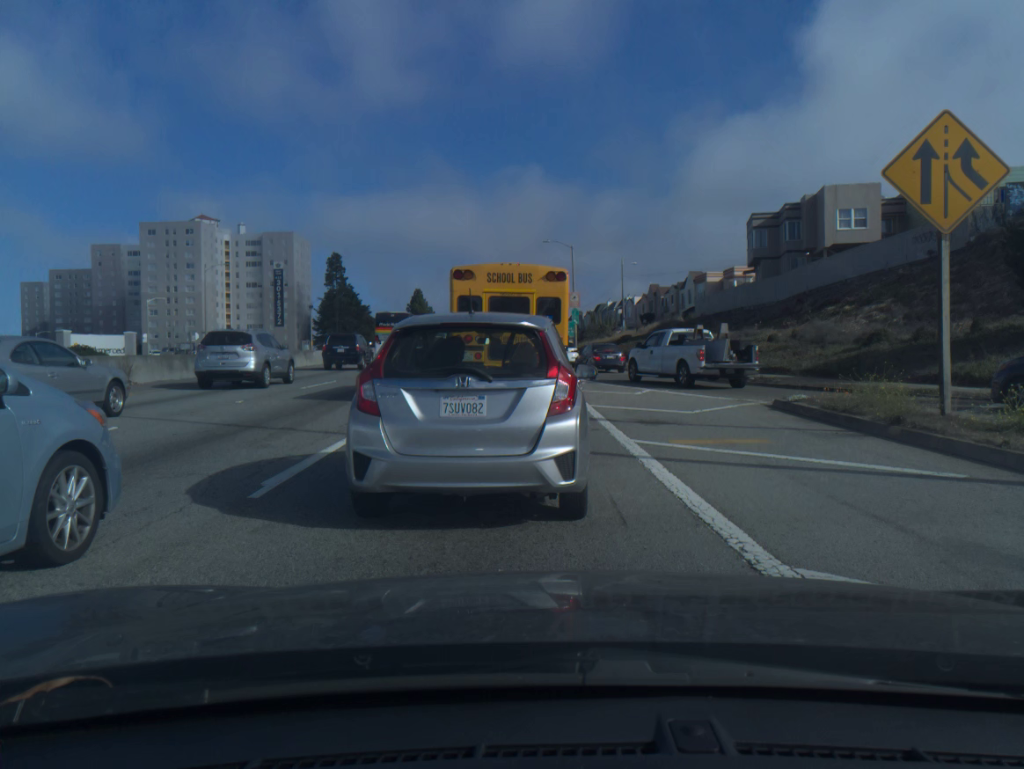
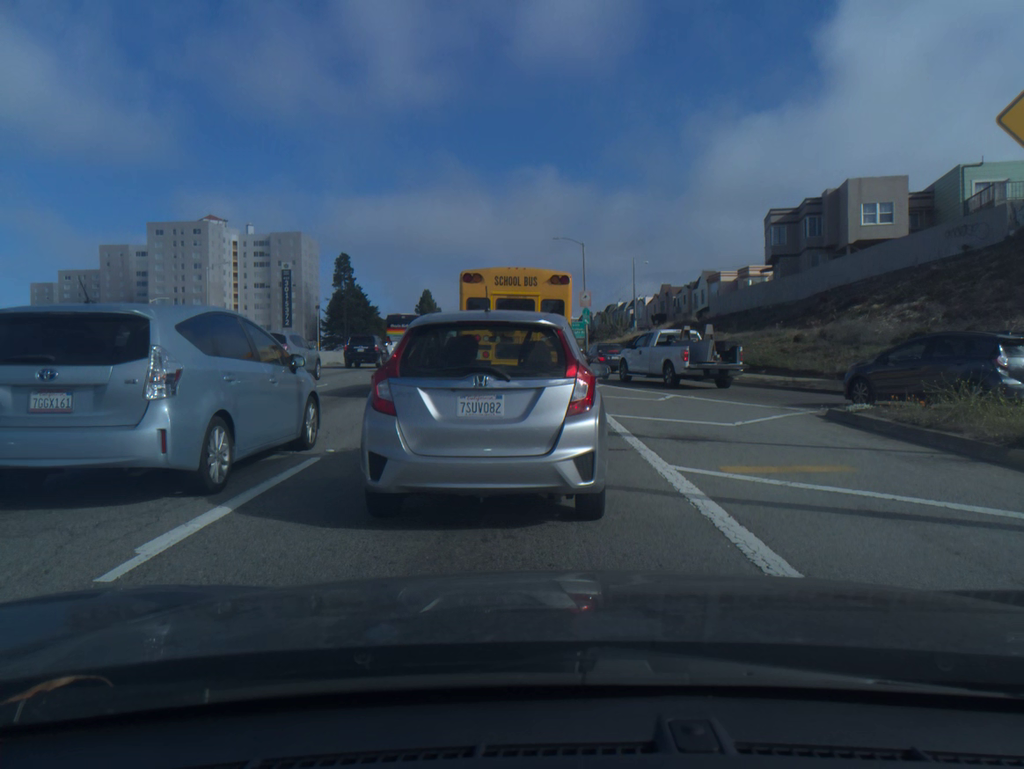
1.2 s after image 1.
(0.0, +2.4) m; 0°
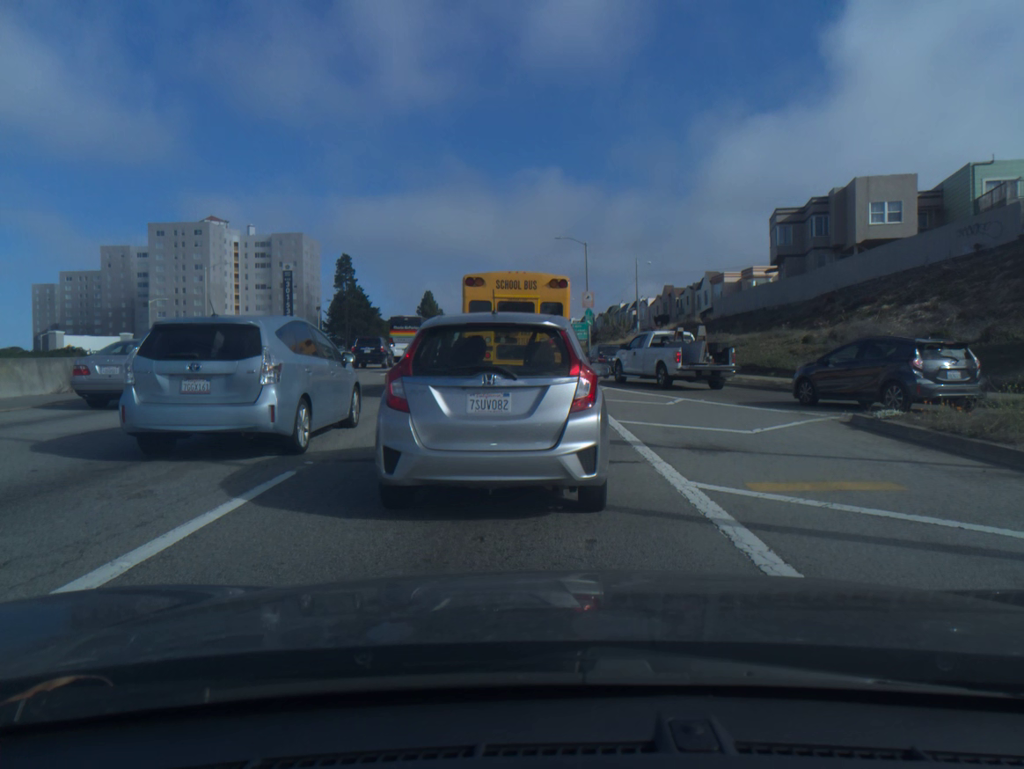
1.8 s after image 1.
(0.0, +1.0) m; 0°
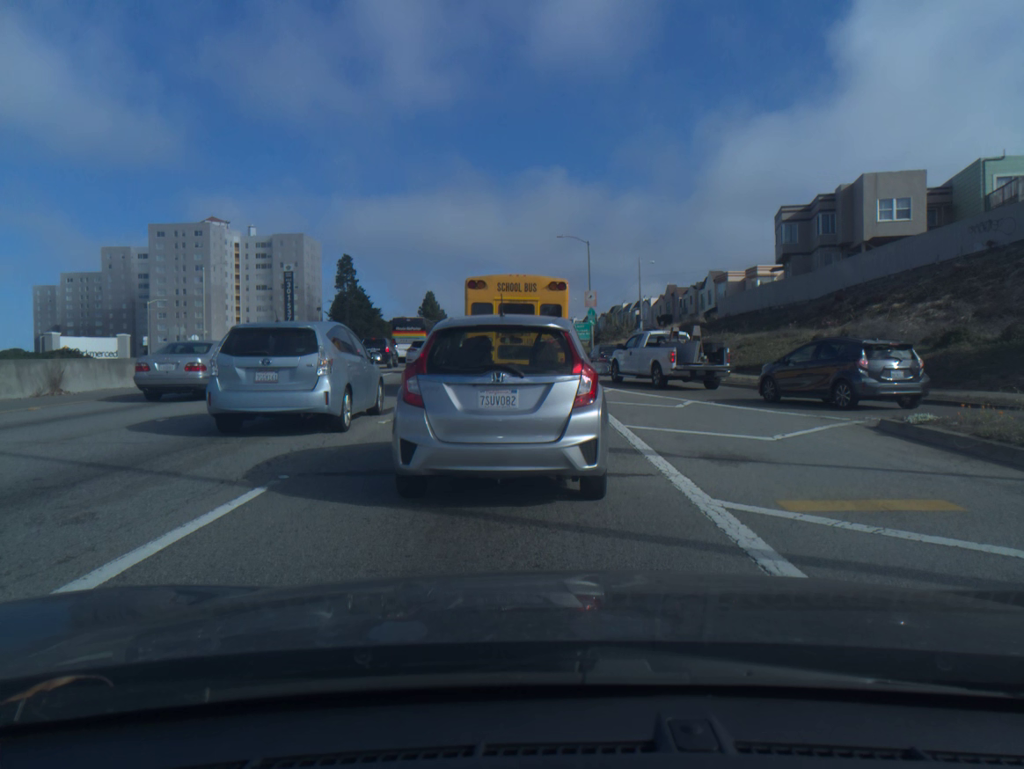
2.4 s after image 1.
(0.0, +0.9) m; 0°
